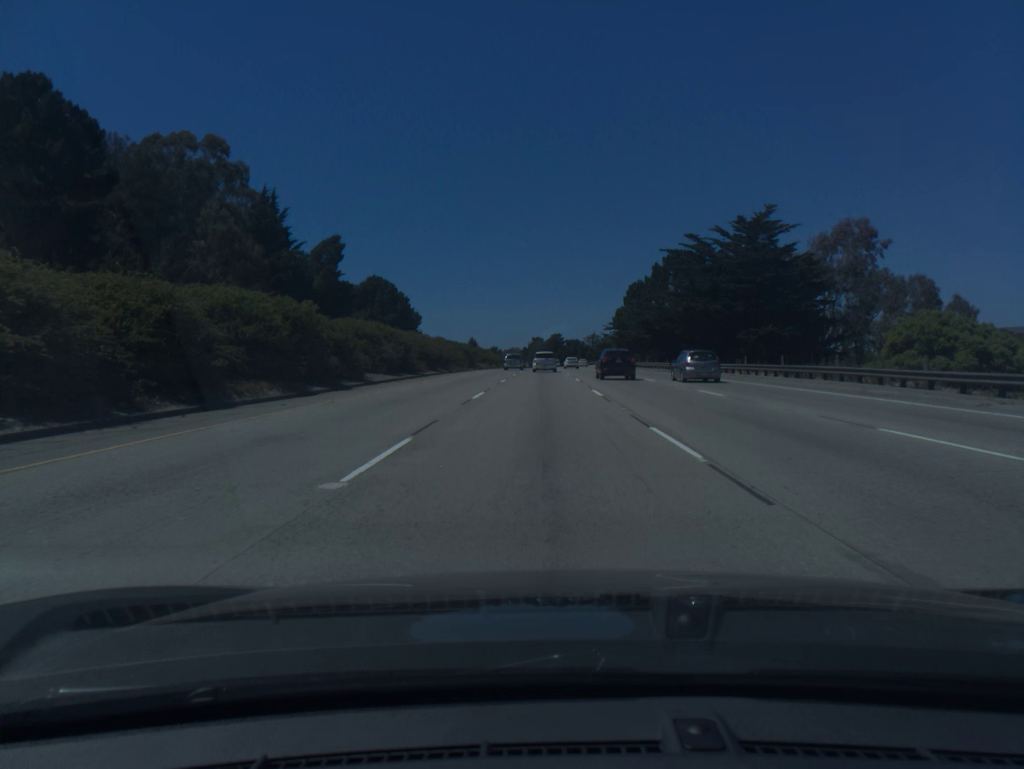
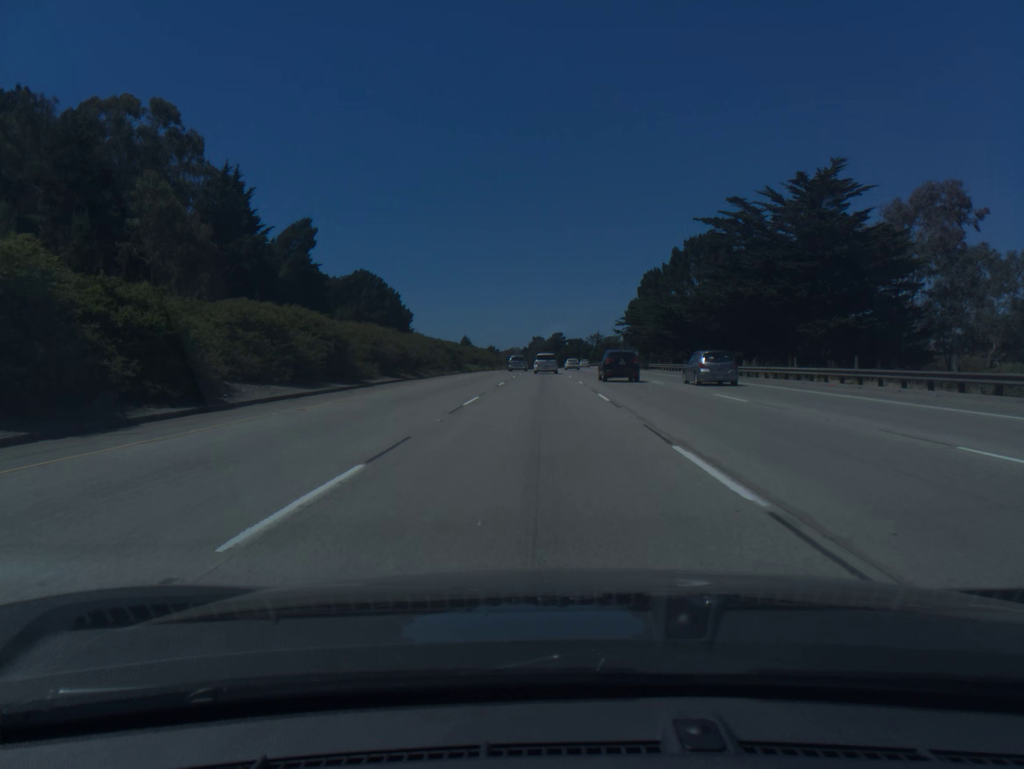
(0.0, +17.1) m; 0°
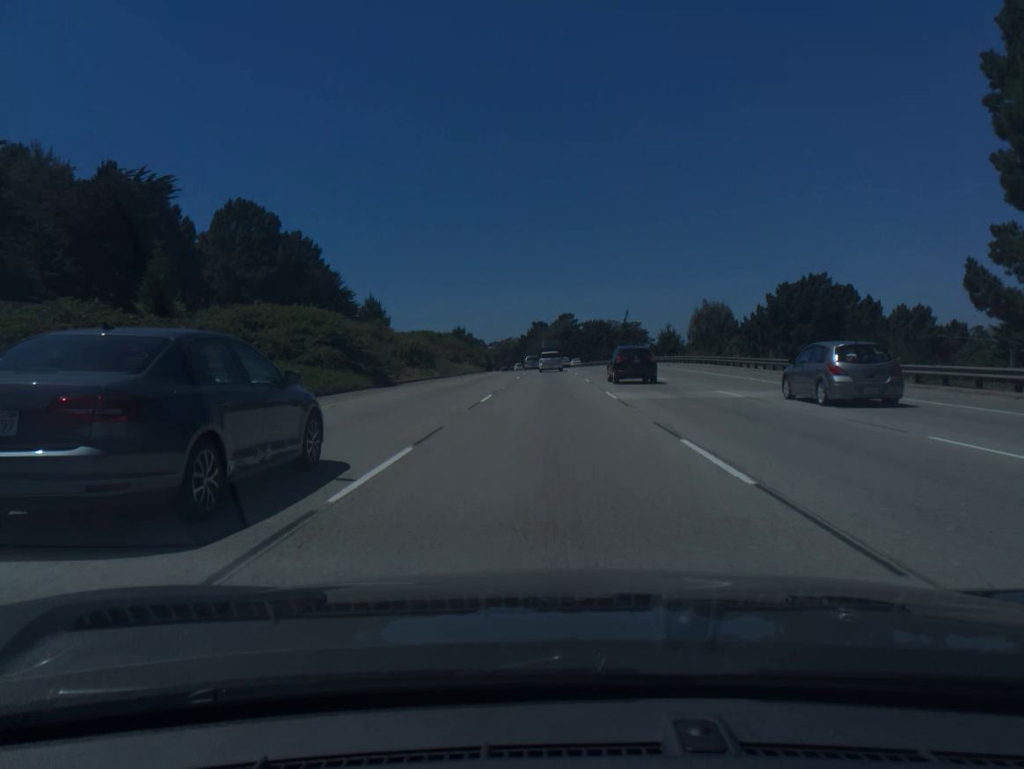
(-0.2, +86.1) m; 0°
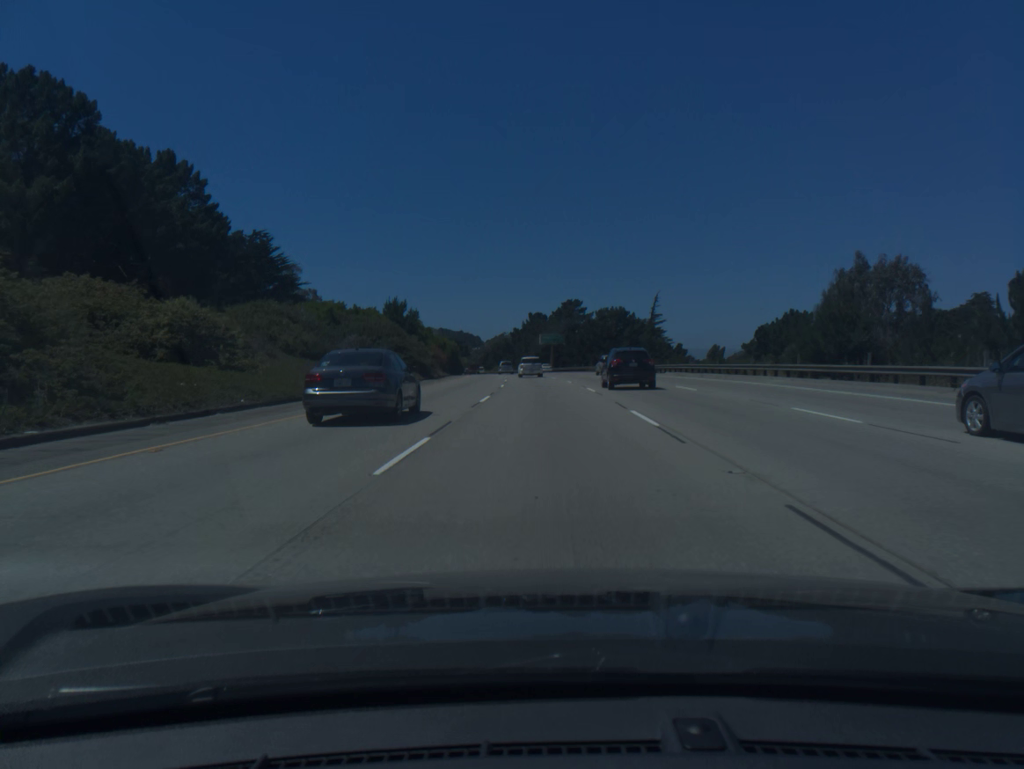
(+0.1, +52.2) m; 0°
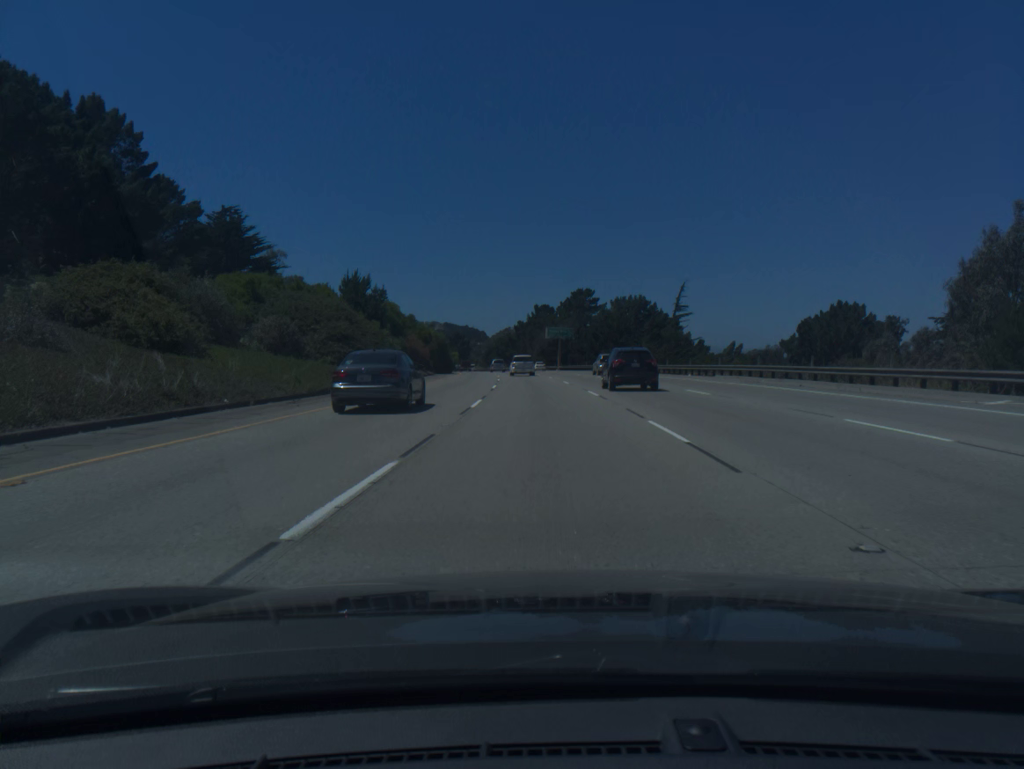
(0.0, +17.4) m; 0°
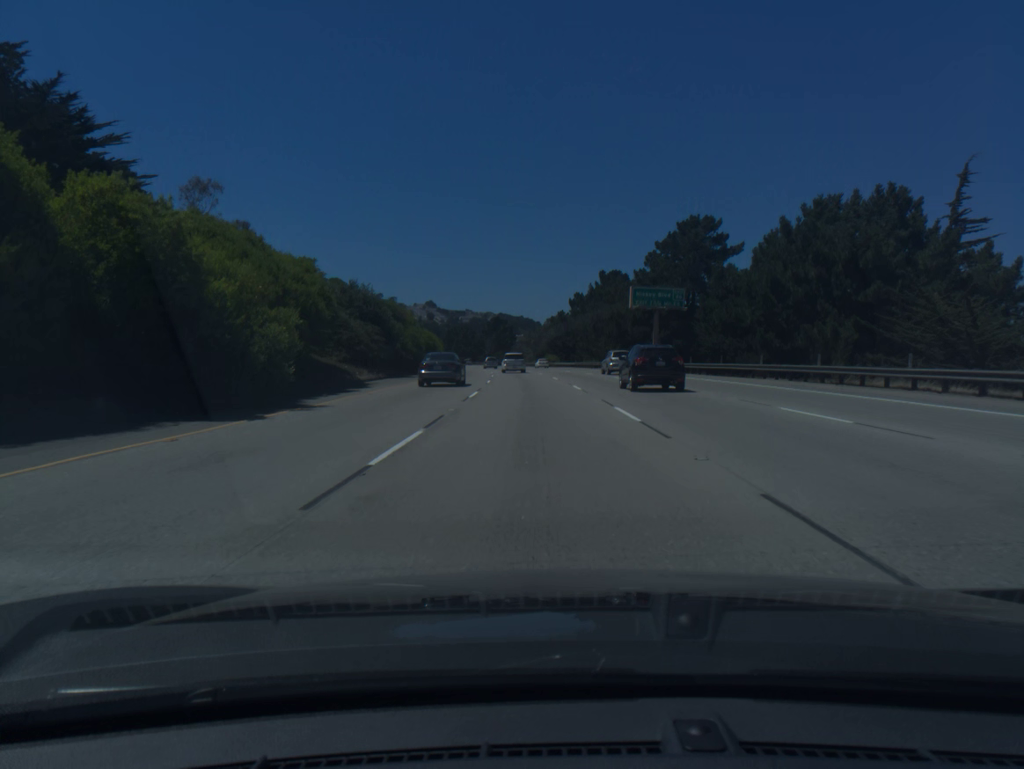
(-2.1, +69.7) m; -4°
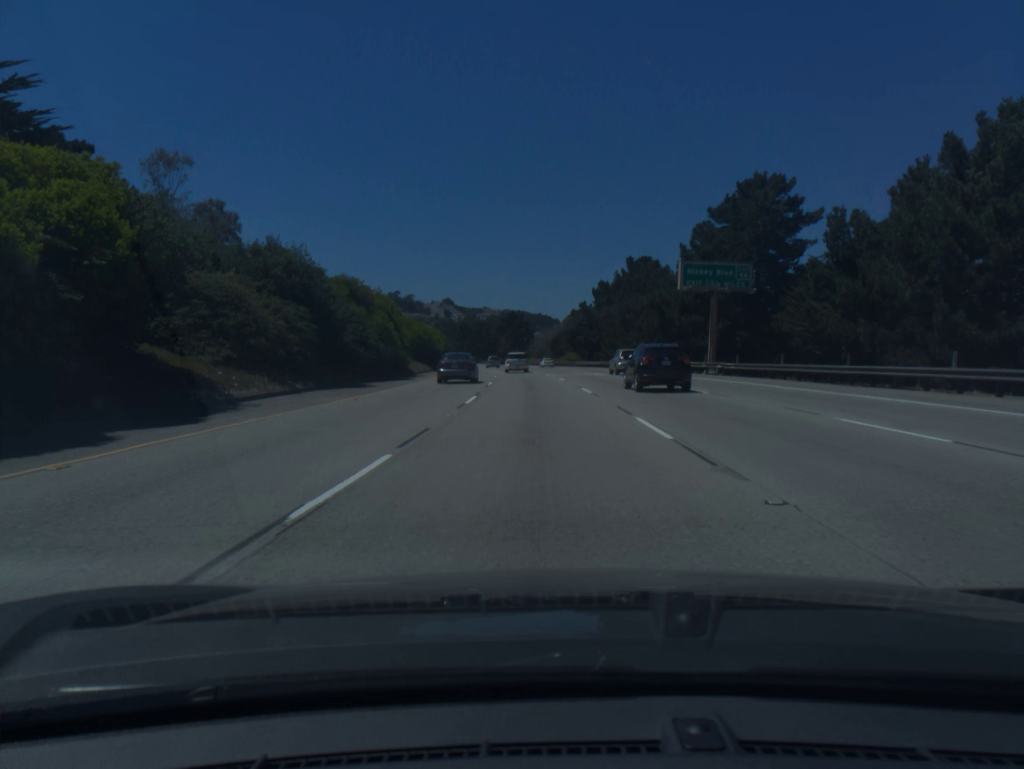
(-0.2, +17.5) m; -1°
